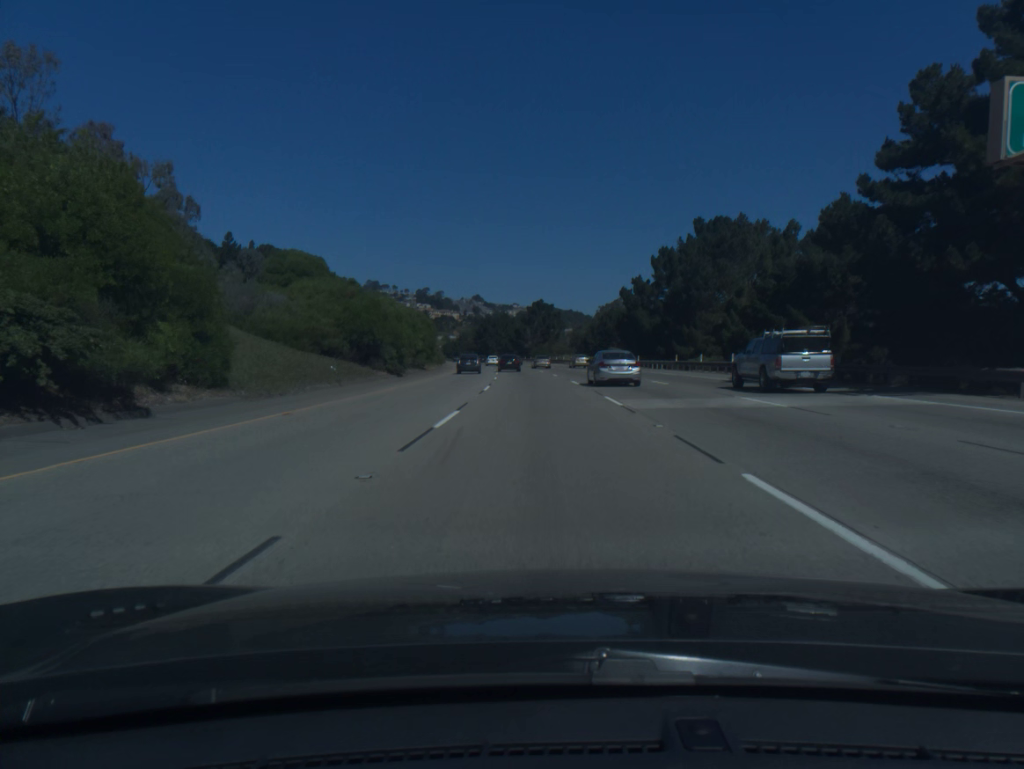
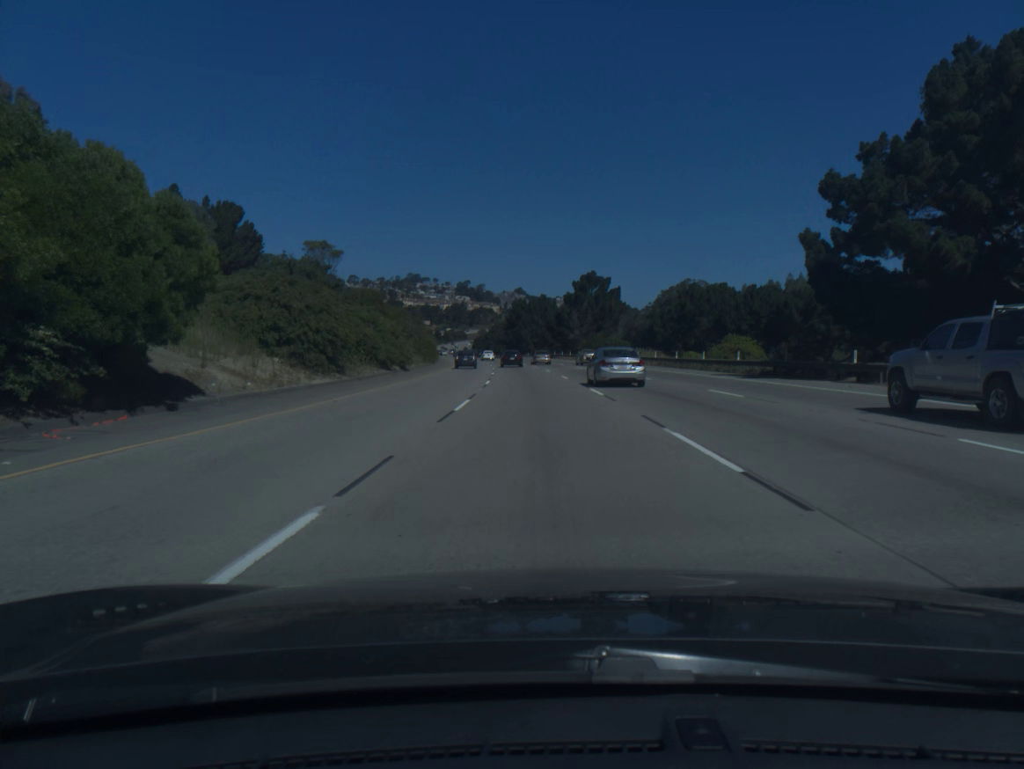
(-1.6, +54.4) m; -3°
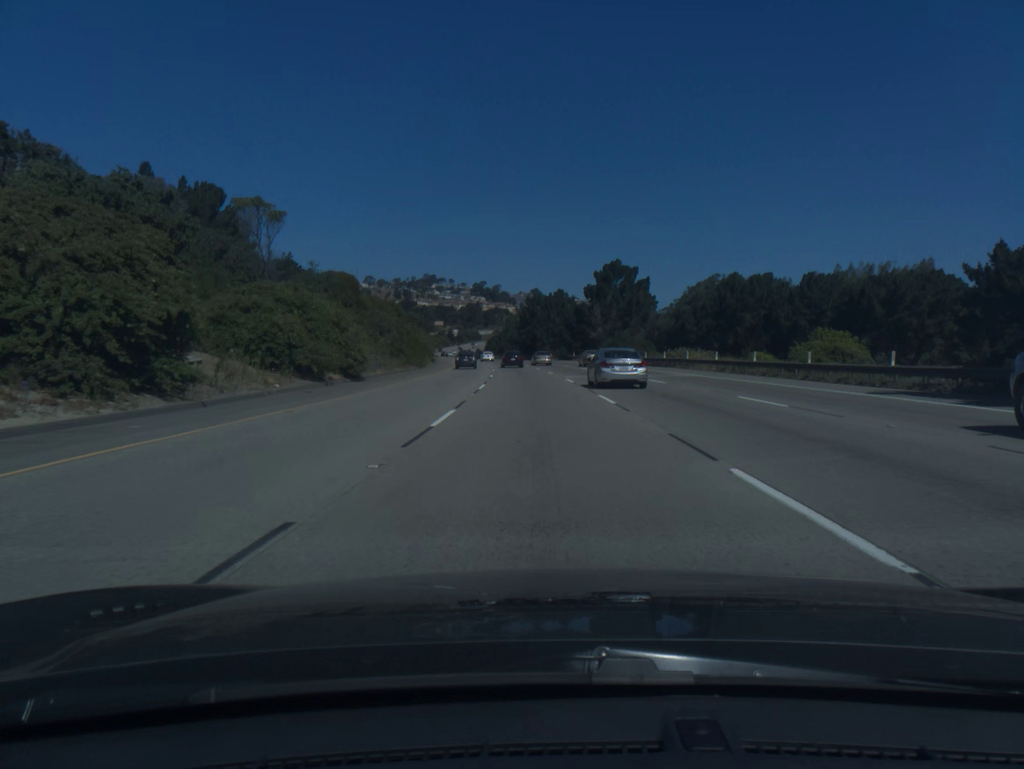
(-0.2, +18.3) m; -1°
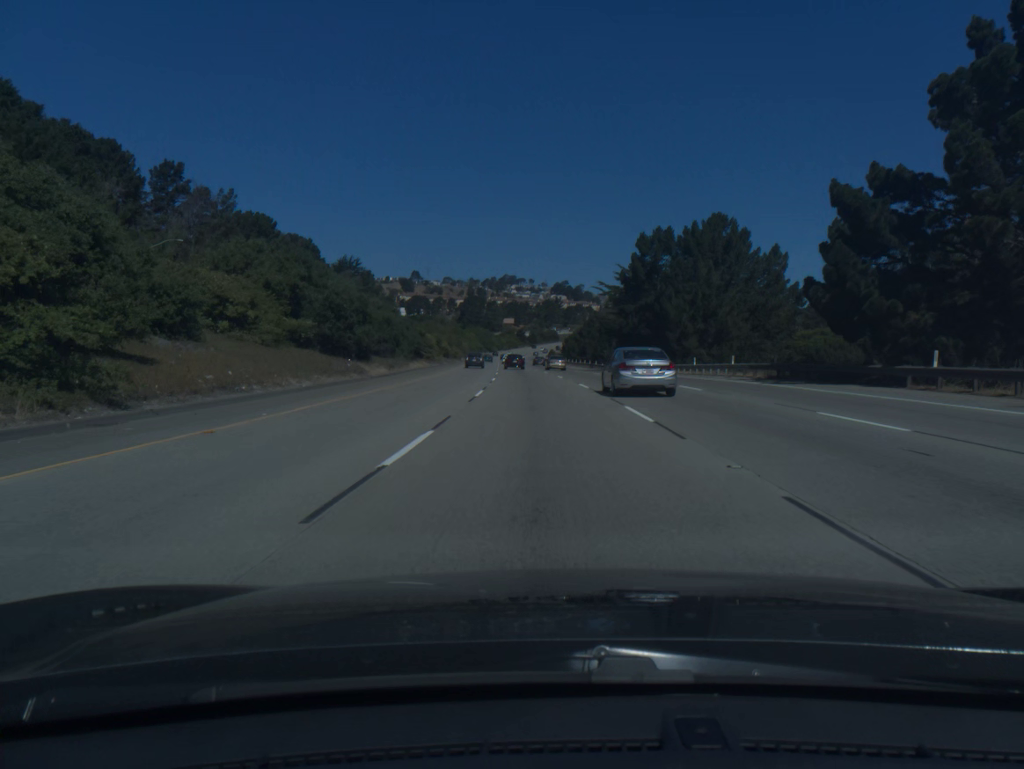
(-5.1, +92.4) m; -6°
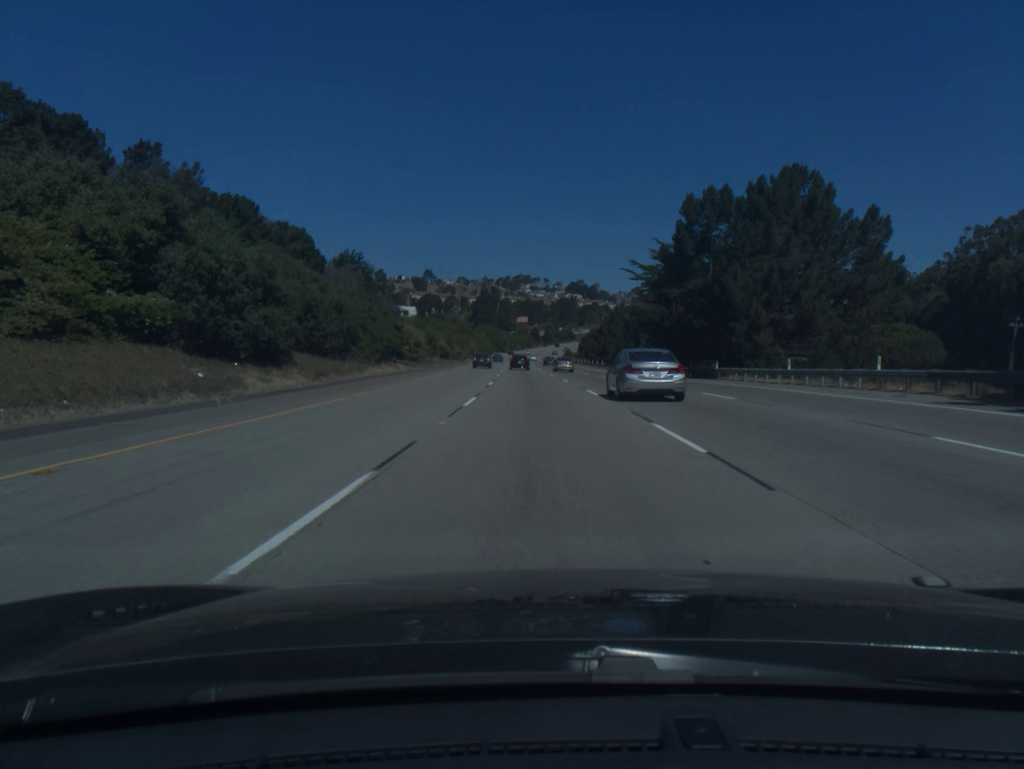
(-0.2, +18.8) m; -1°
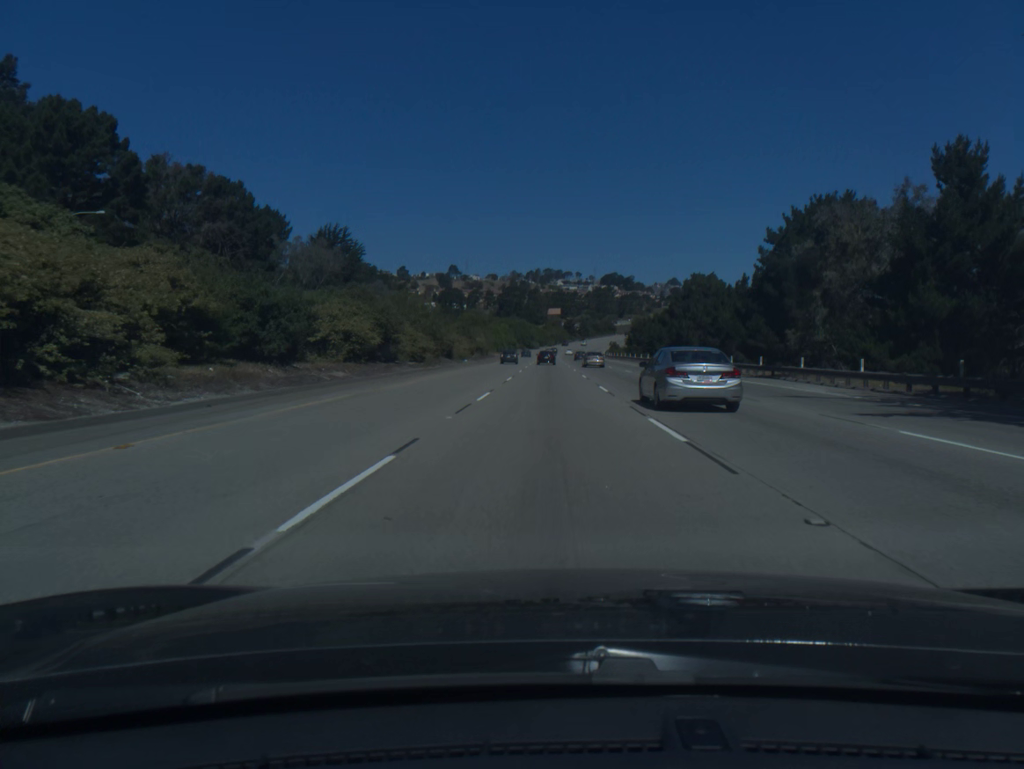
(-1.4, +57.1) m; -2°
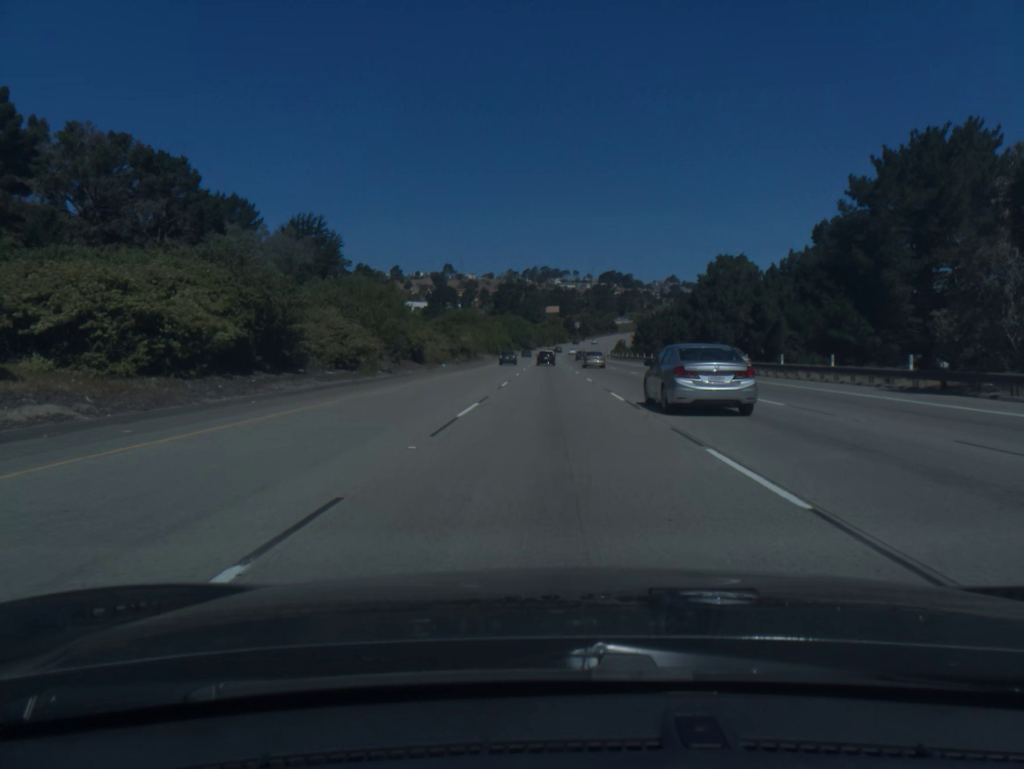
(0.0, +19.3) m; 0°
